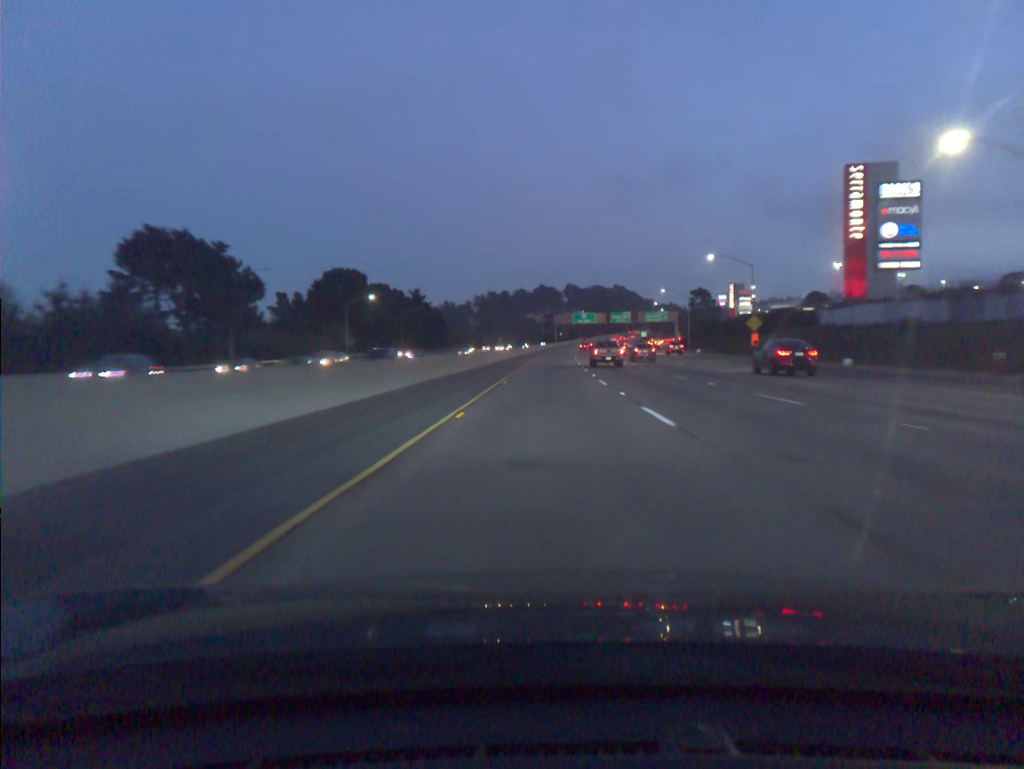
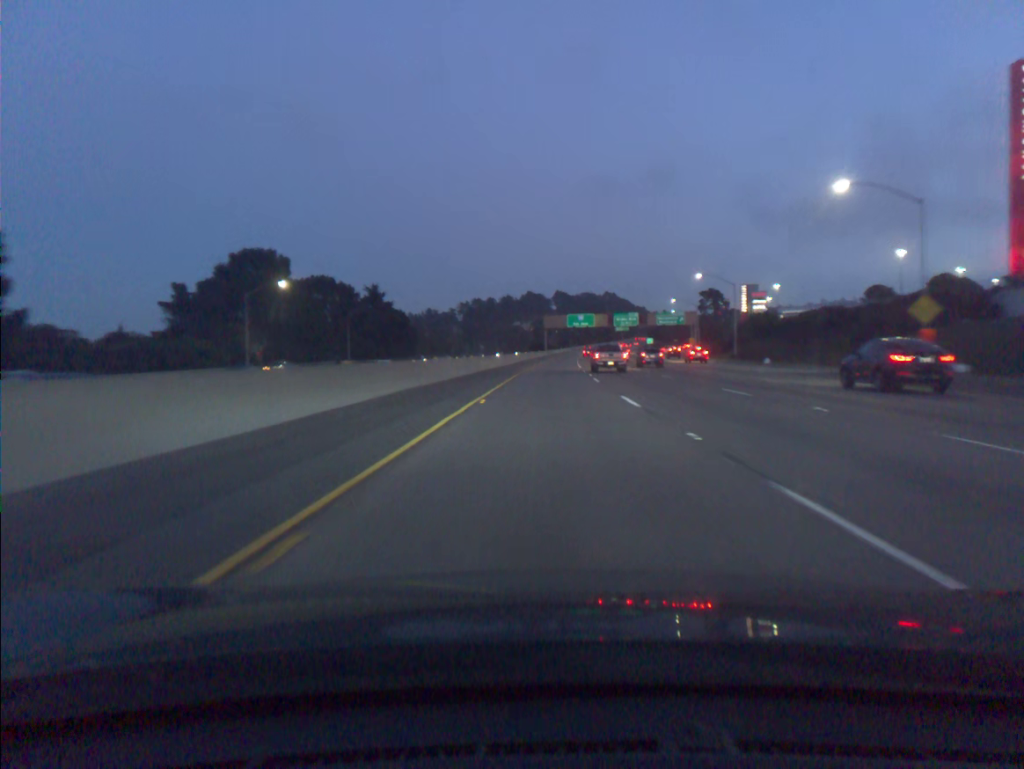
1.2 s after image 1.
(+0.3, +39.1) m; +1°
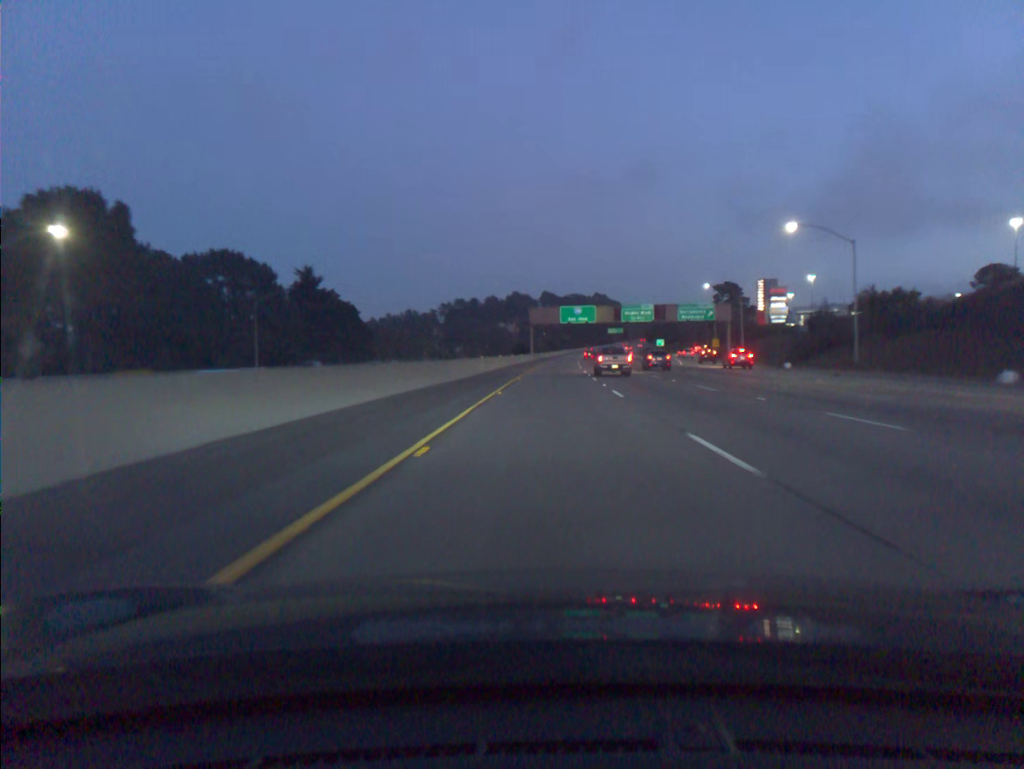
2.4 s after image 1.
(+0.3, +38.9) m; +1°
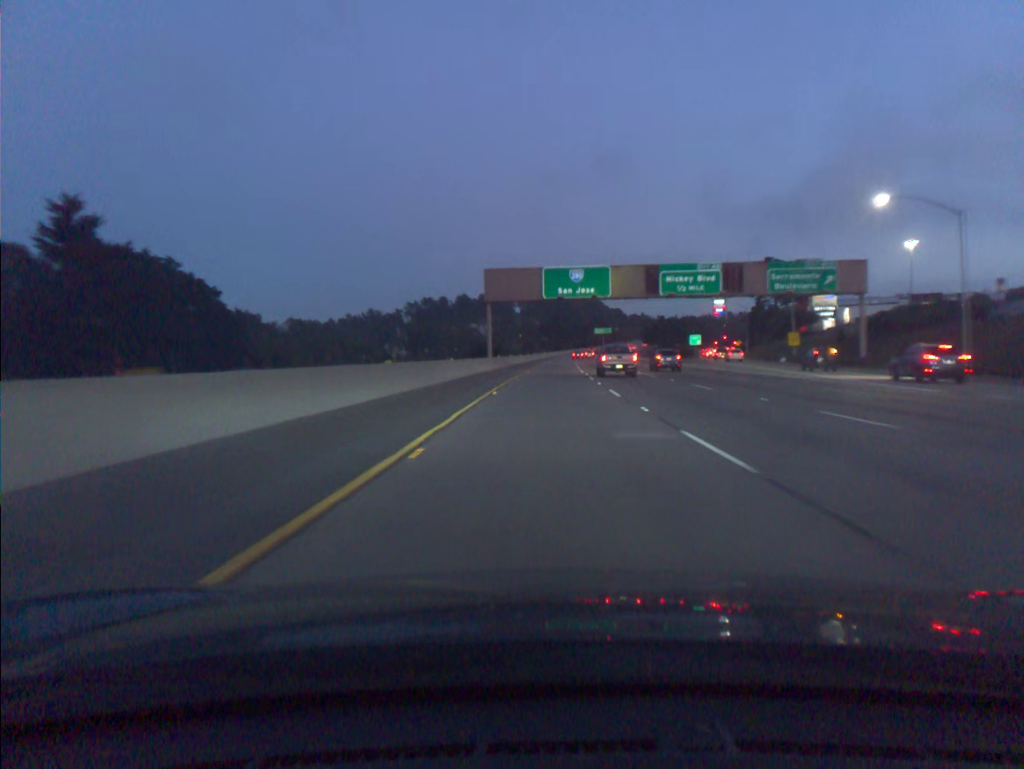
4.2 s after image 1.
(+0.9, +58.4) m; +2°
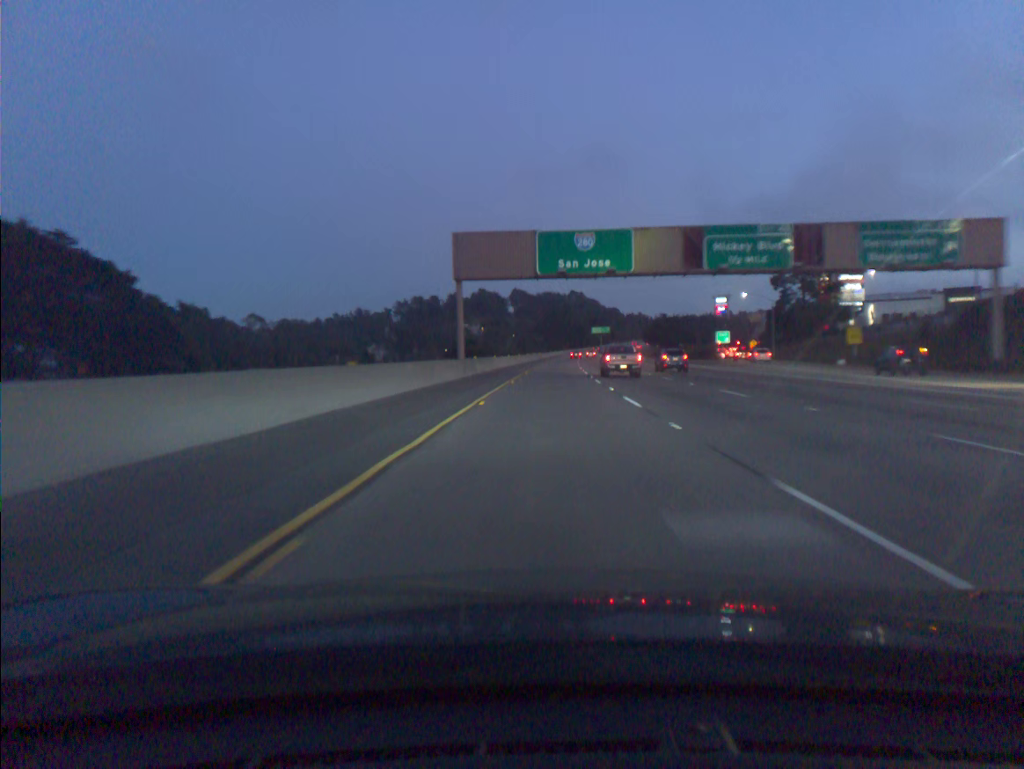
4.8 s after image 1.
(+0.1, +19.5) m; 0°
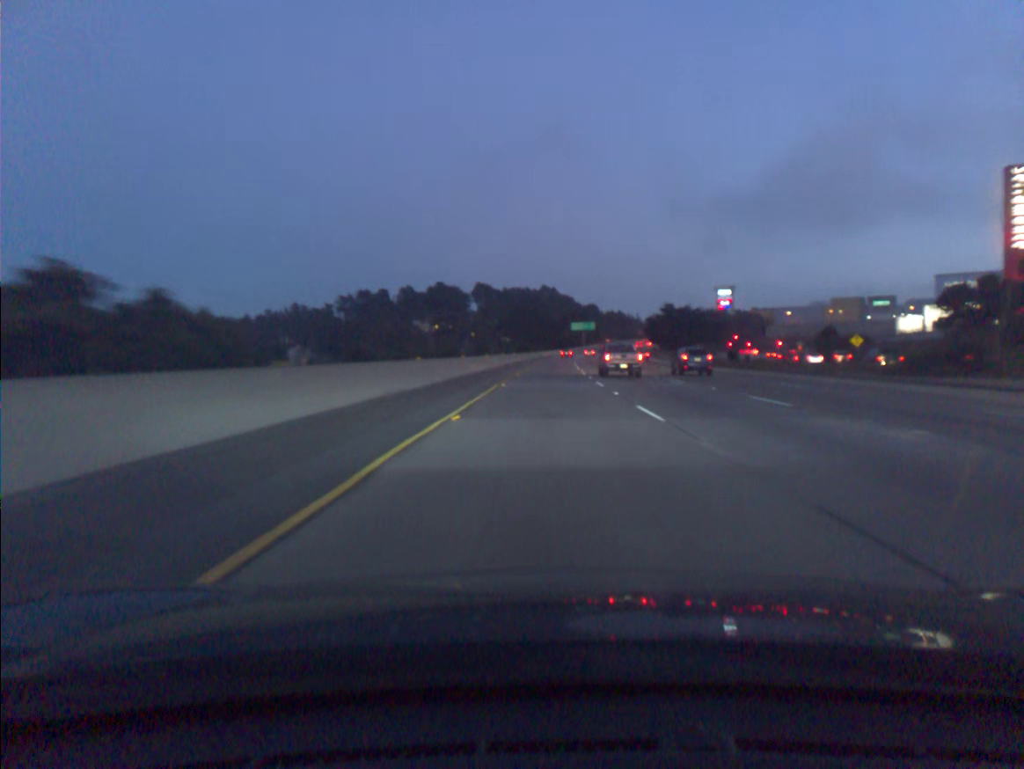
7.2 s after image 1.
(+1.6, +77.8) m; +2°
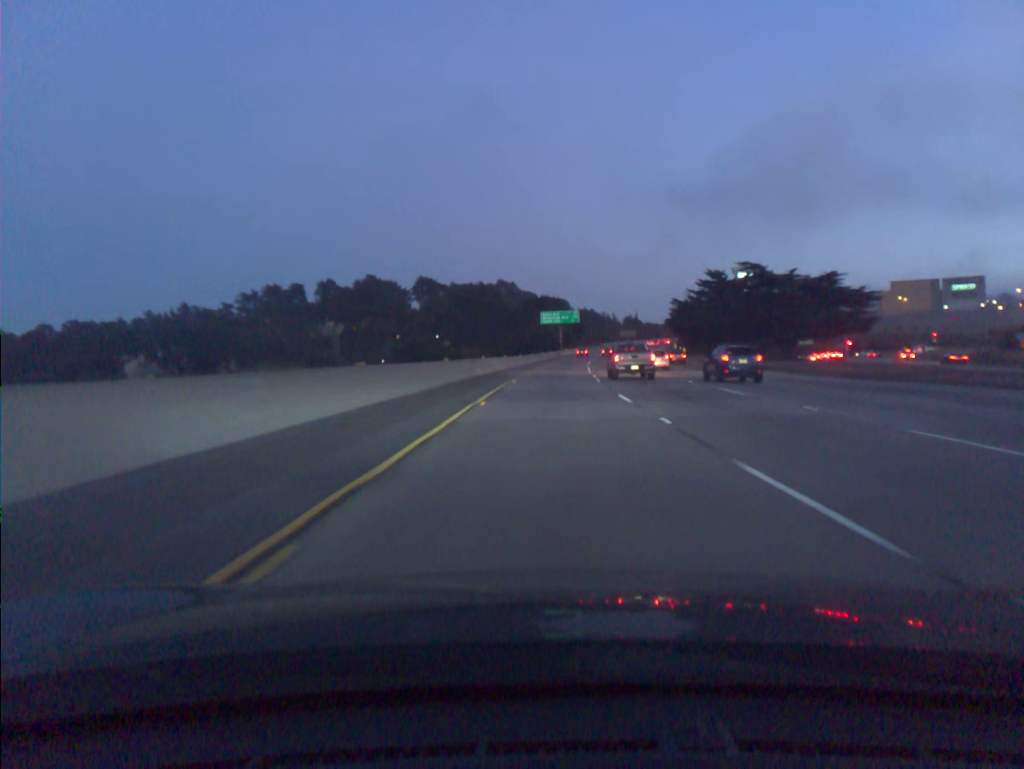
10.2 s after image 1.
(+1.9, +97.4) m; +3°
